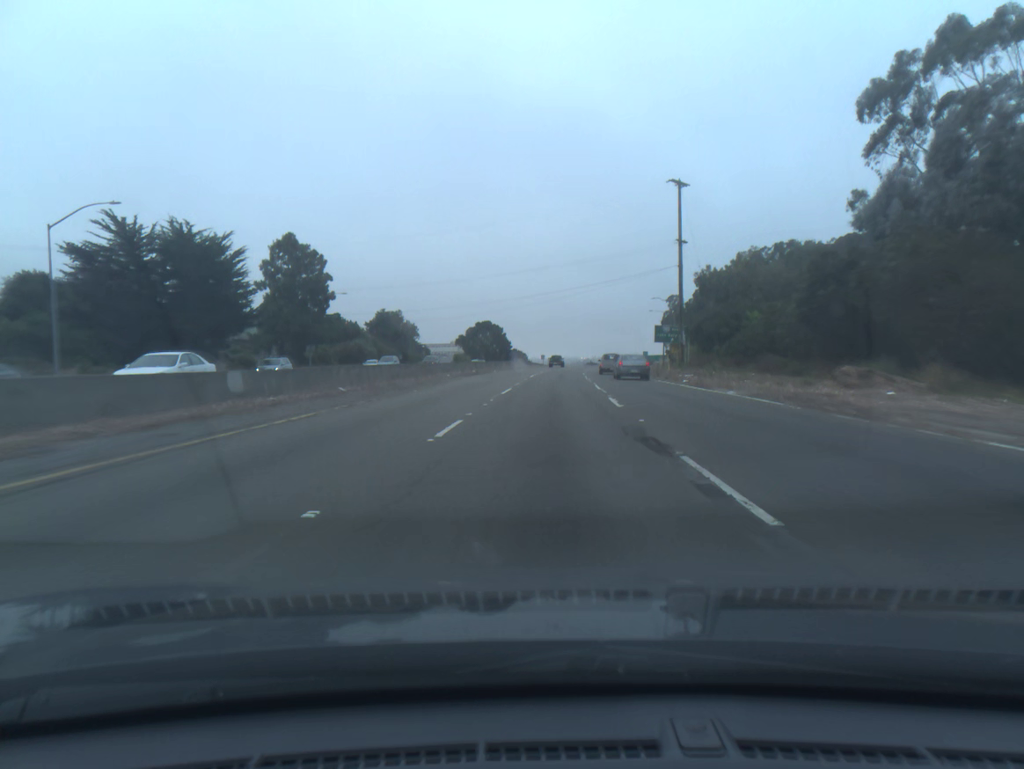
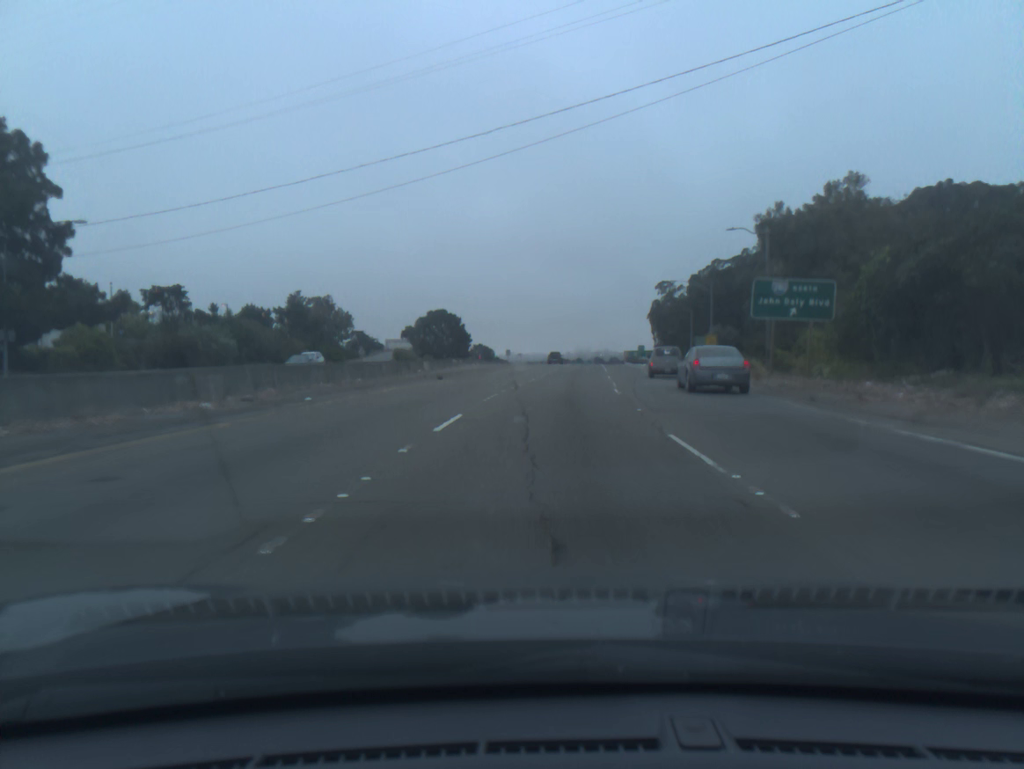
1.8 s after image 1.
(+0.9, +51.6) m; +2°
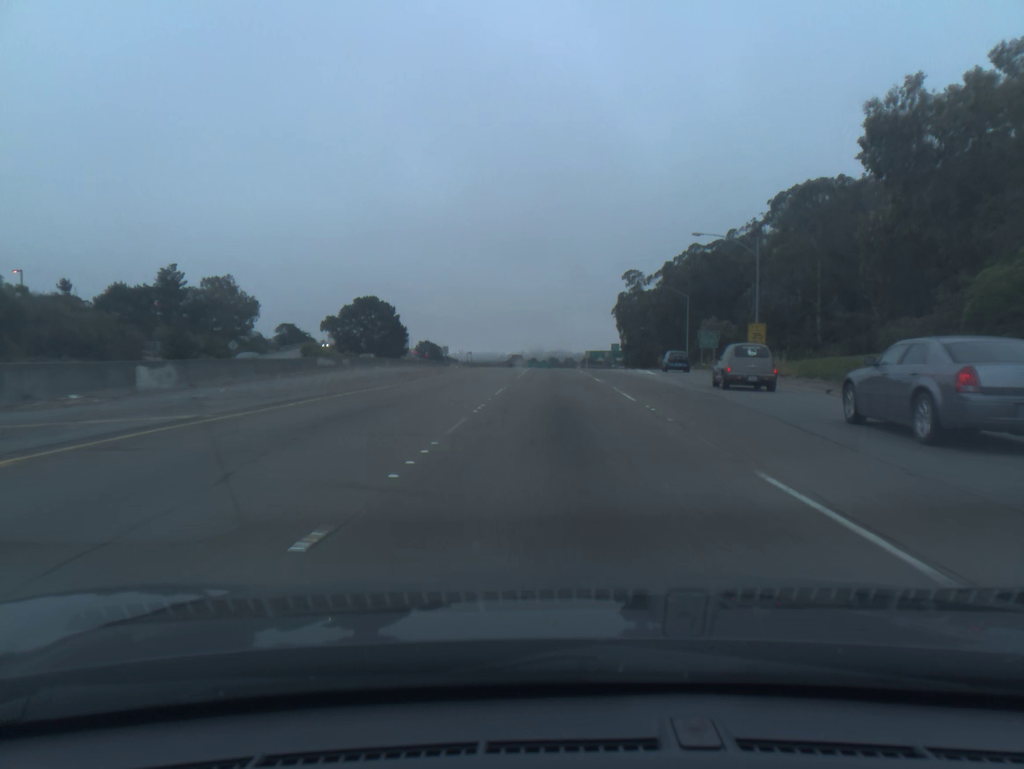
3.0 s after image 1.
(+0.9, +35.0) m; +3°
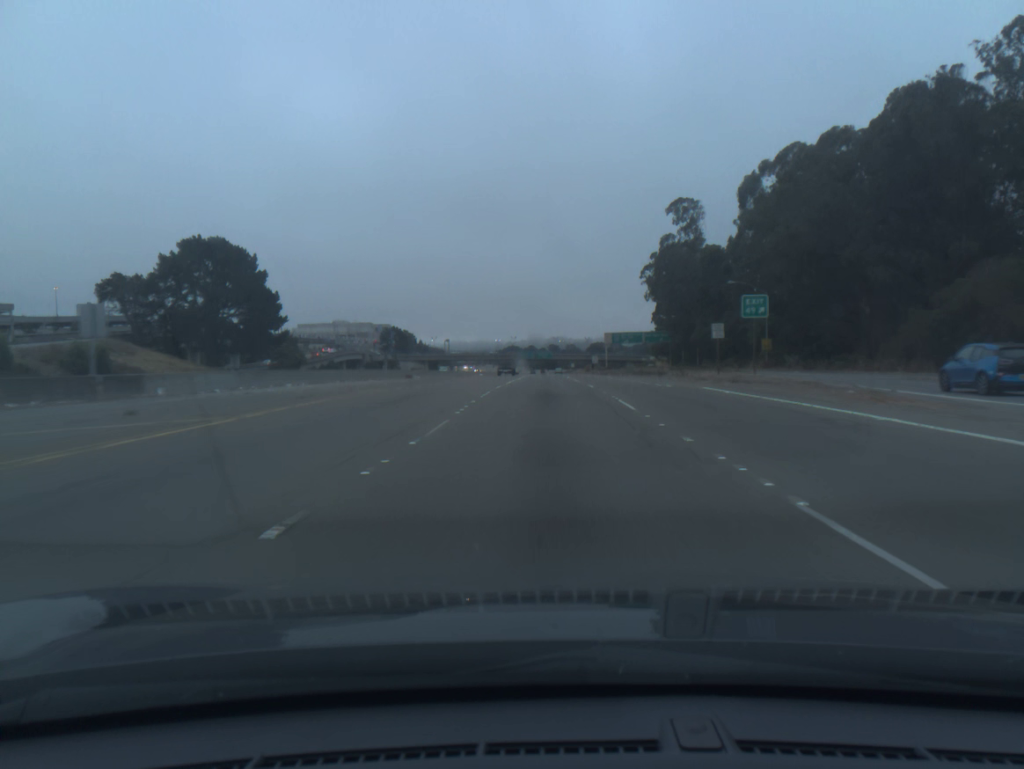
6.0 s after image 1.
(+0.9, +89.8) m; 0°
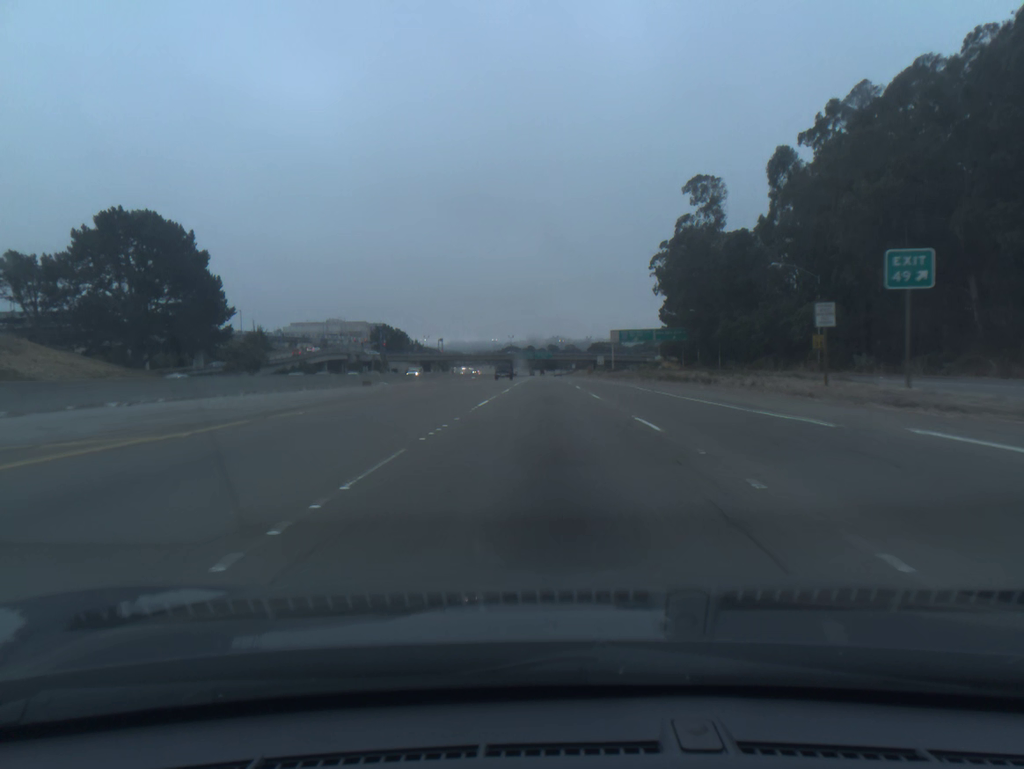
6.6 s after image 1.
(0.0, +18.3) m; 0°
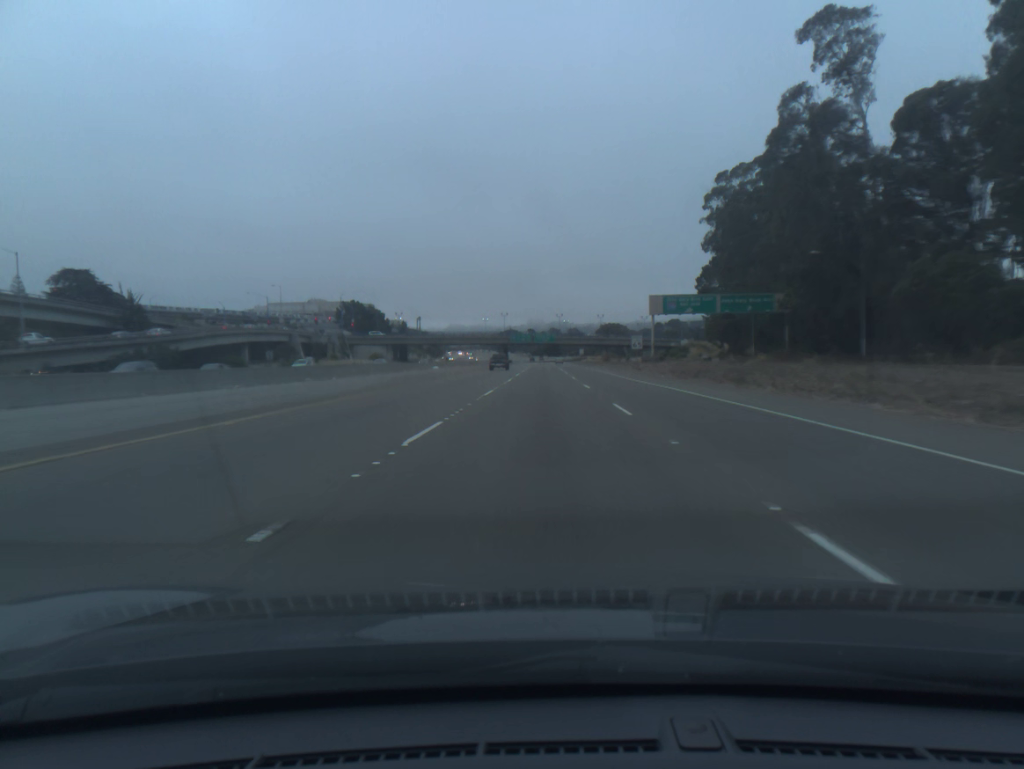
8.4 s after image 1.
(+0.1, +55.2) m; 0°
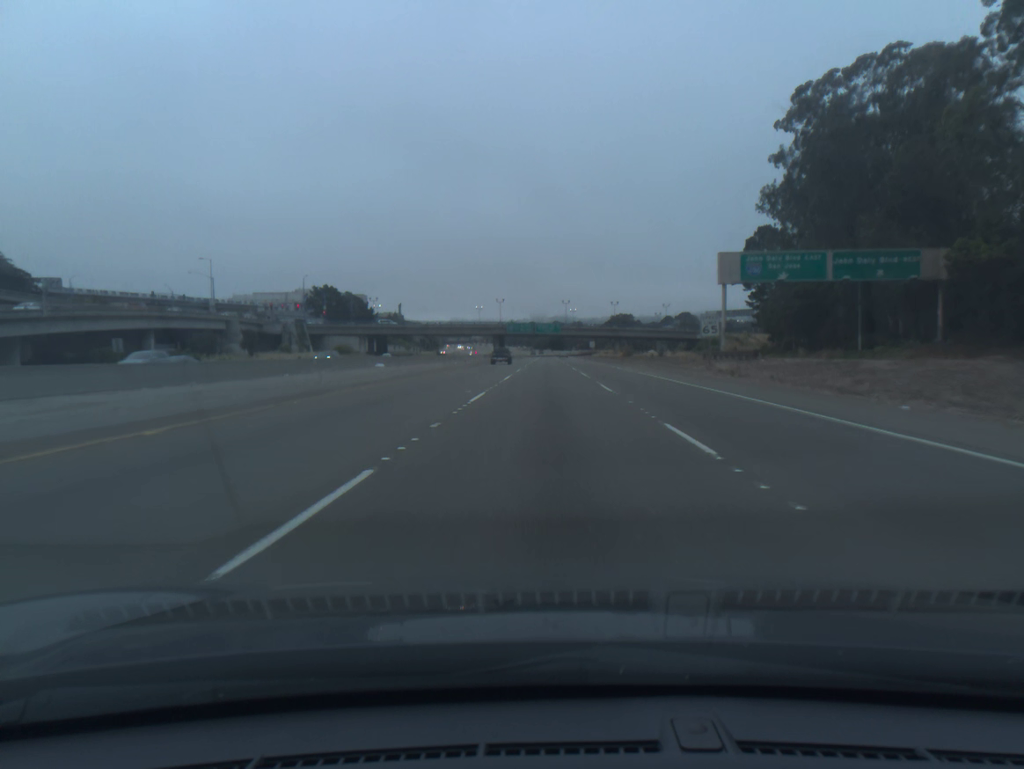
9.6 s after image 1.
(-0.1, +37.0) m; 0°
